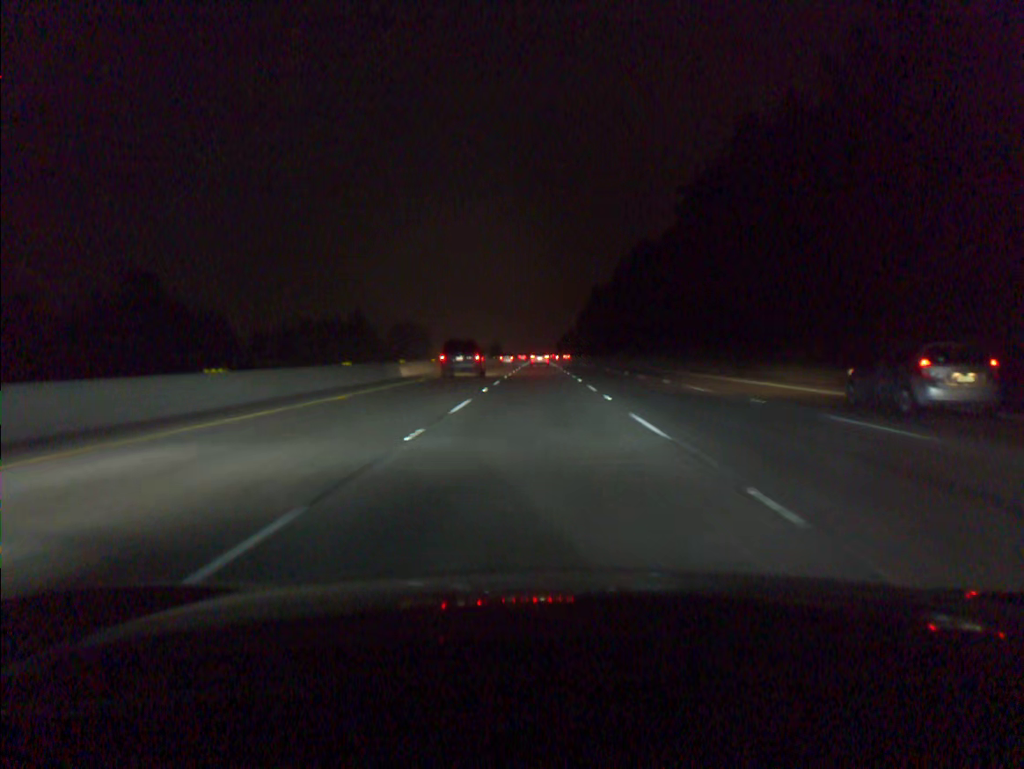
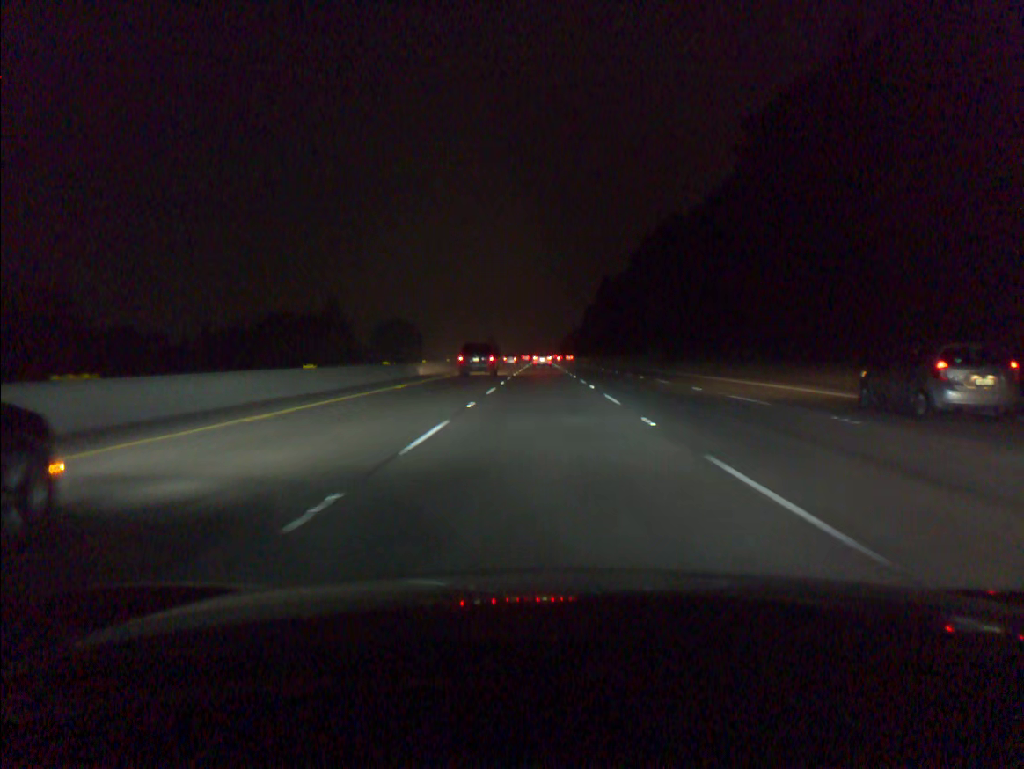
(-0.1, +35.6) m; 0°
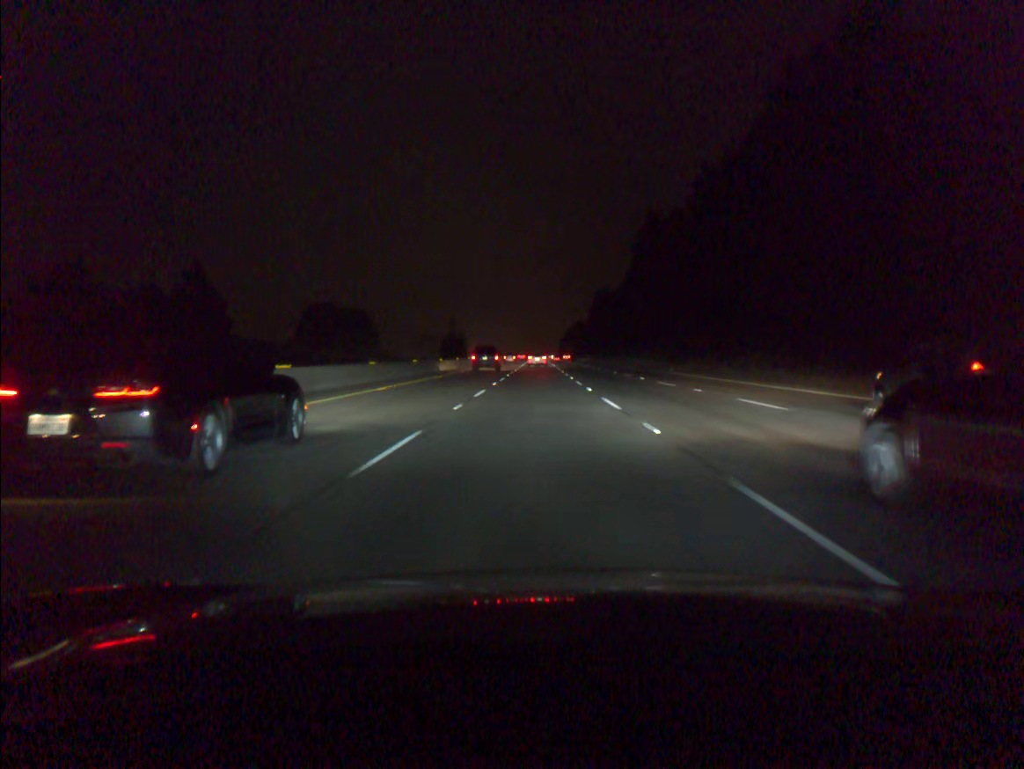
(+0.3, +89.7) m; 0°
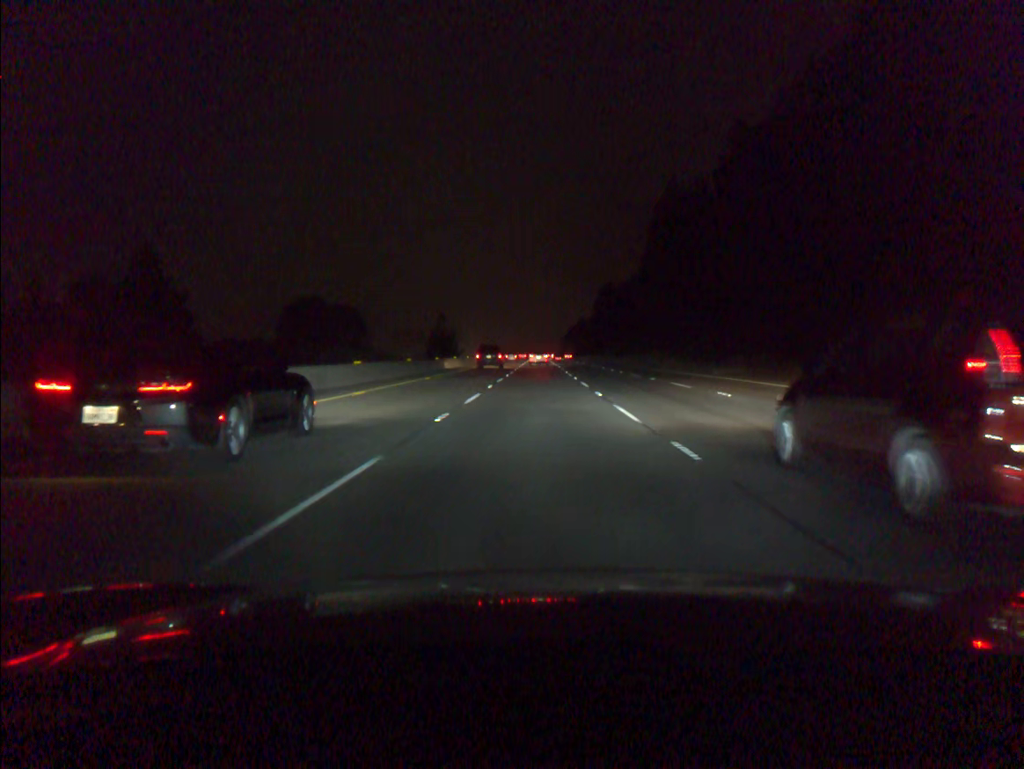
(0.0, +18.1) m; 0°
